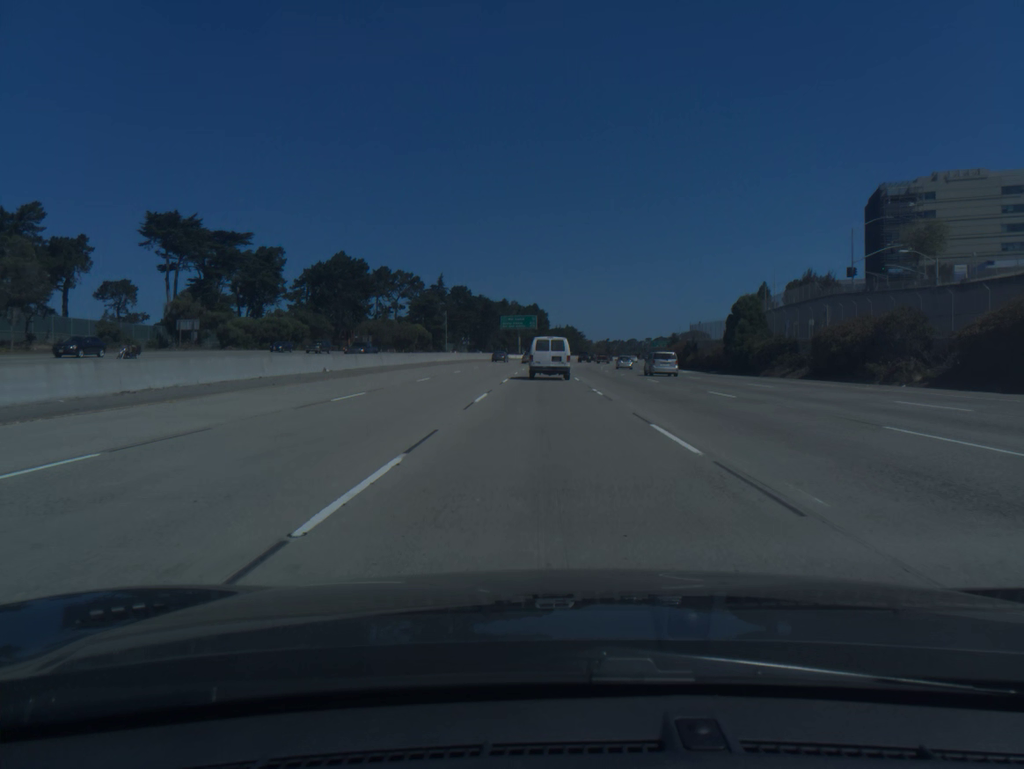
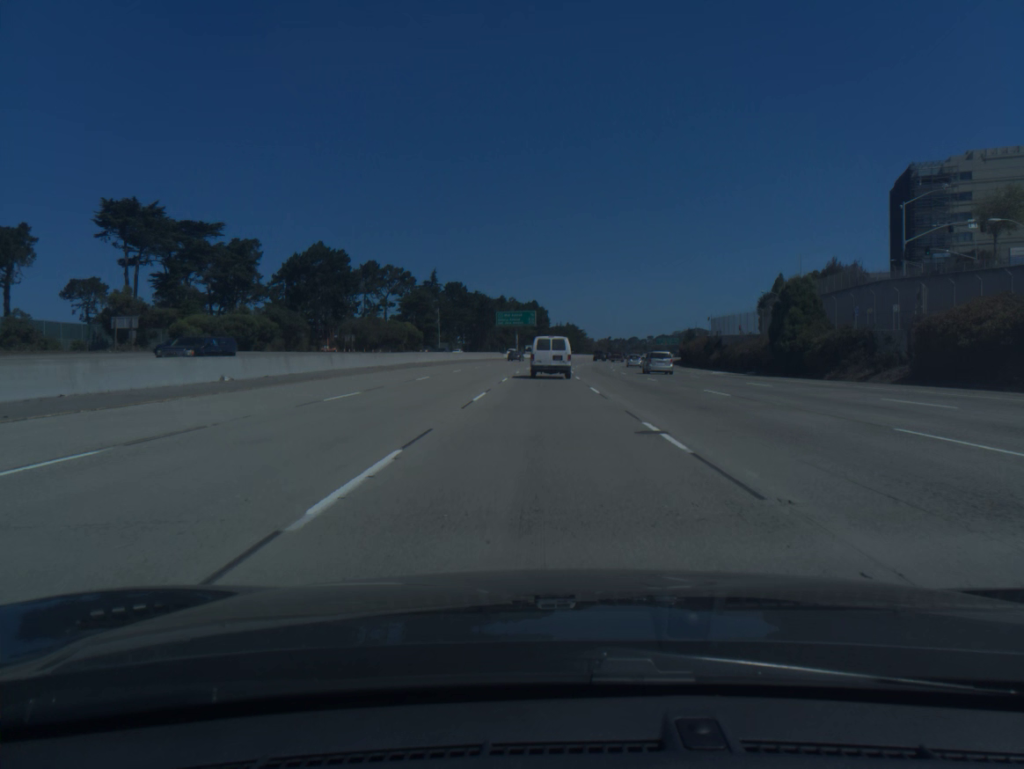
(0.0, +14.2) m; 0°
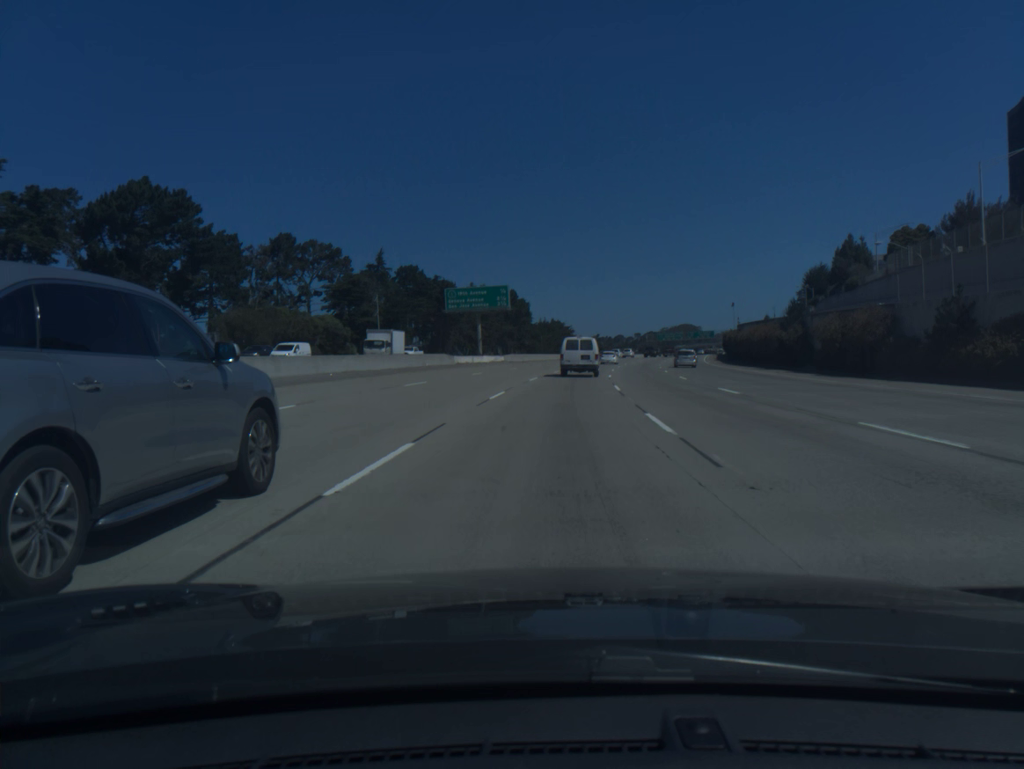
(+0.2, +55.7) m; +1°
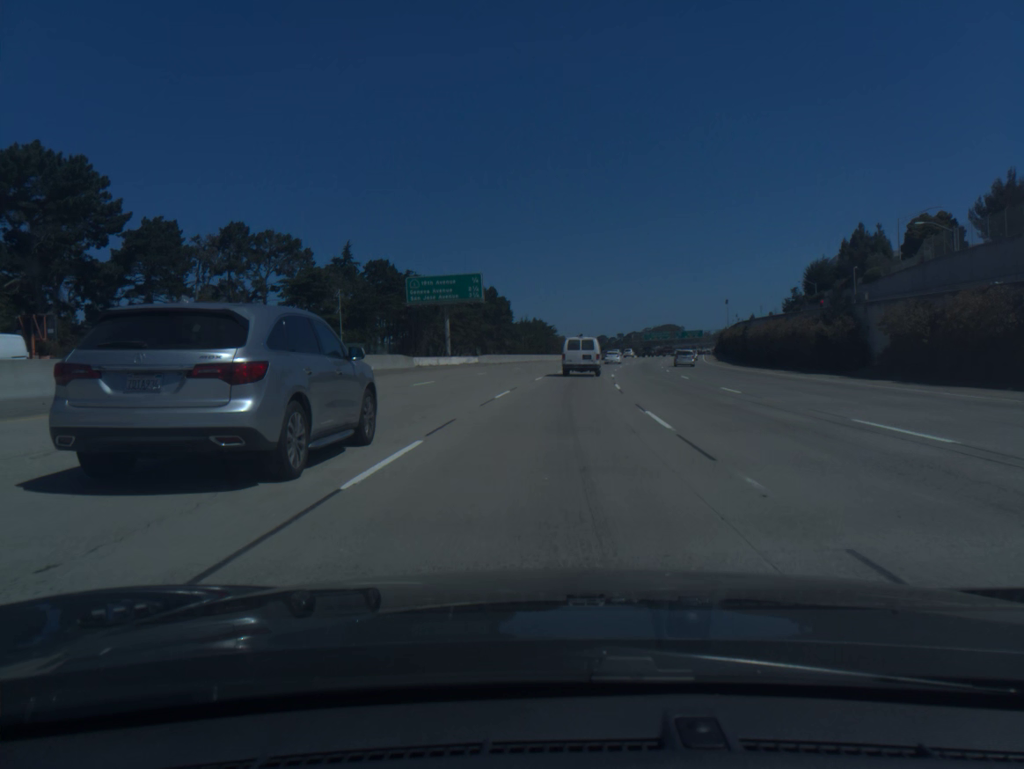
(+0.2, +13.8) m; +1°
